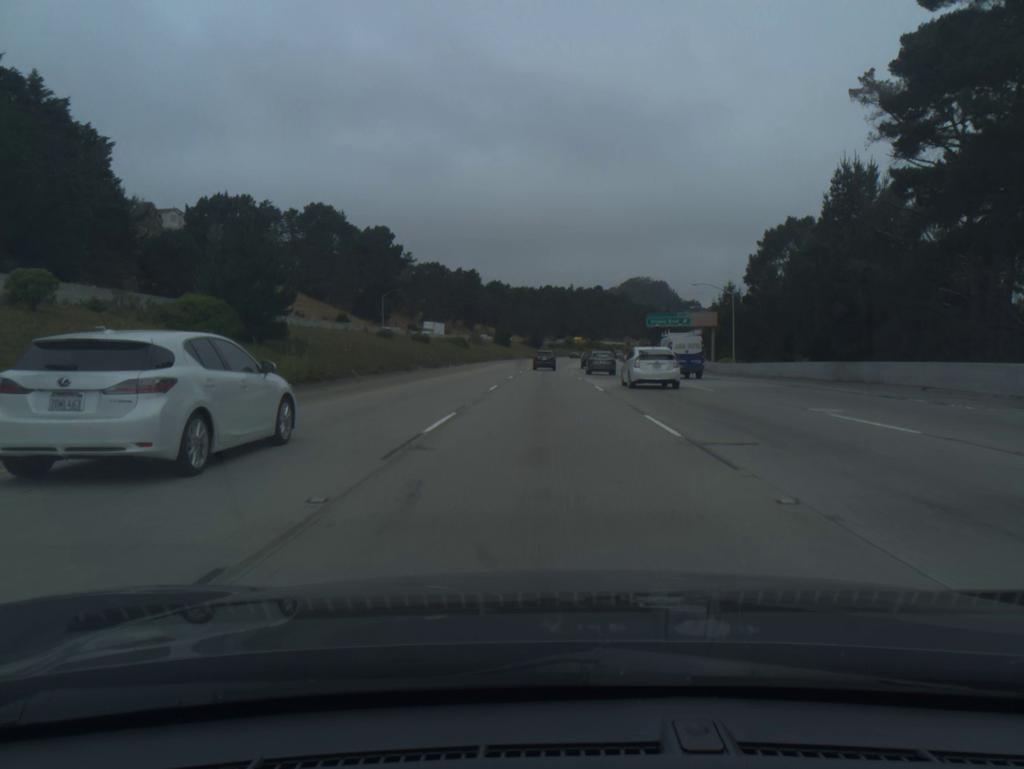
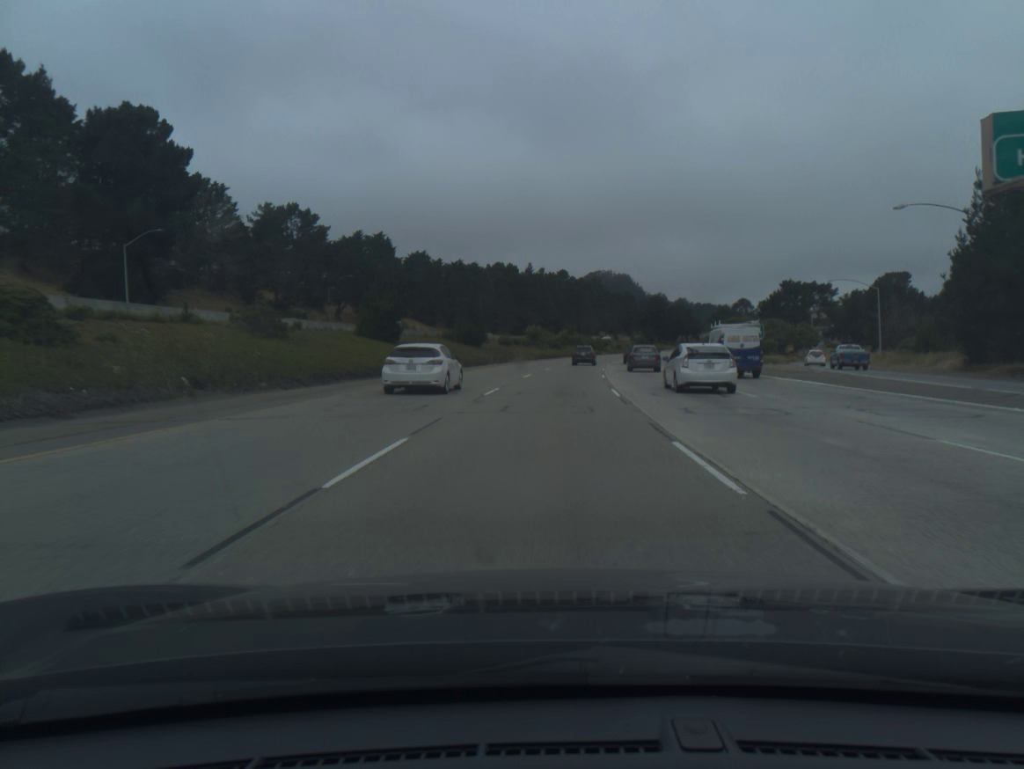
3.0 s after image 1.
(+1.3, +92.2) m; +3°
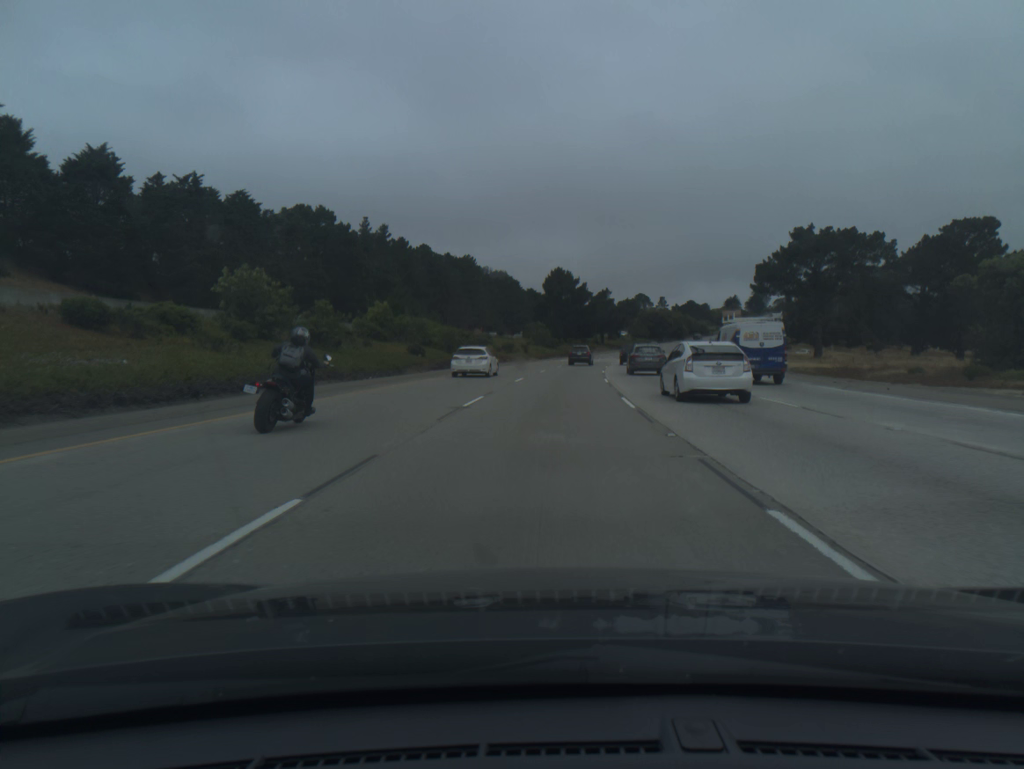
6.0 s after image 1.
(+7.0, +91.9) m; +9°
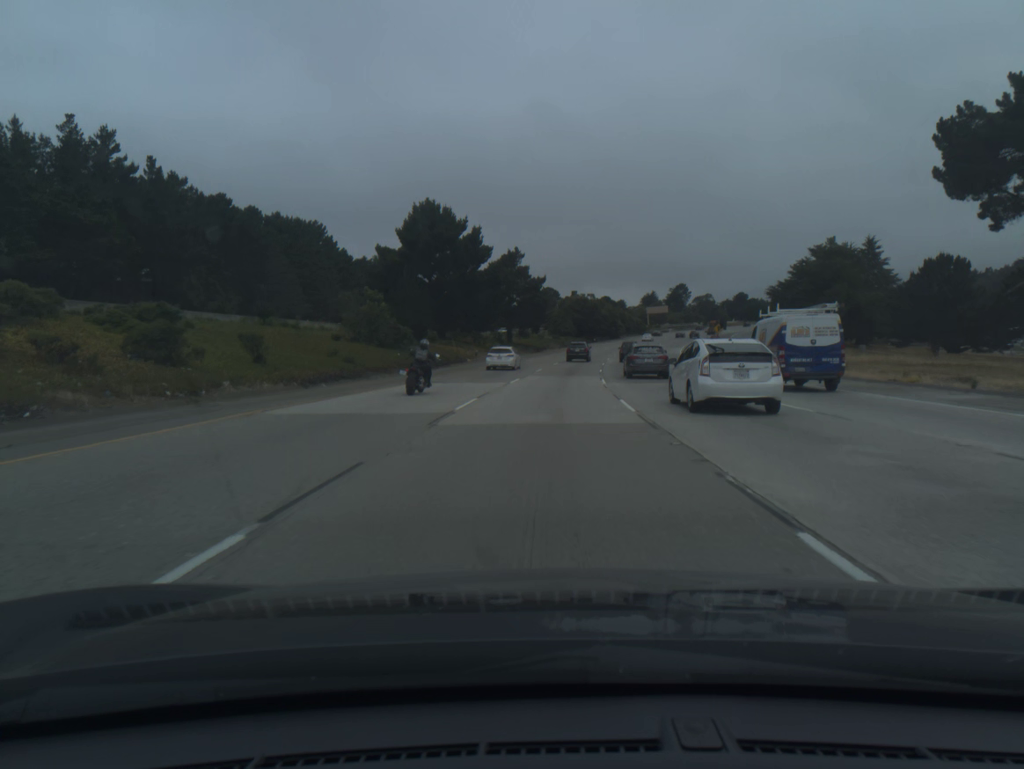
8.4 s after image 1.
(+4.6, +73.5) m; +7°
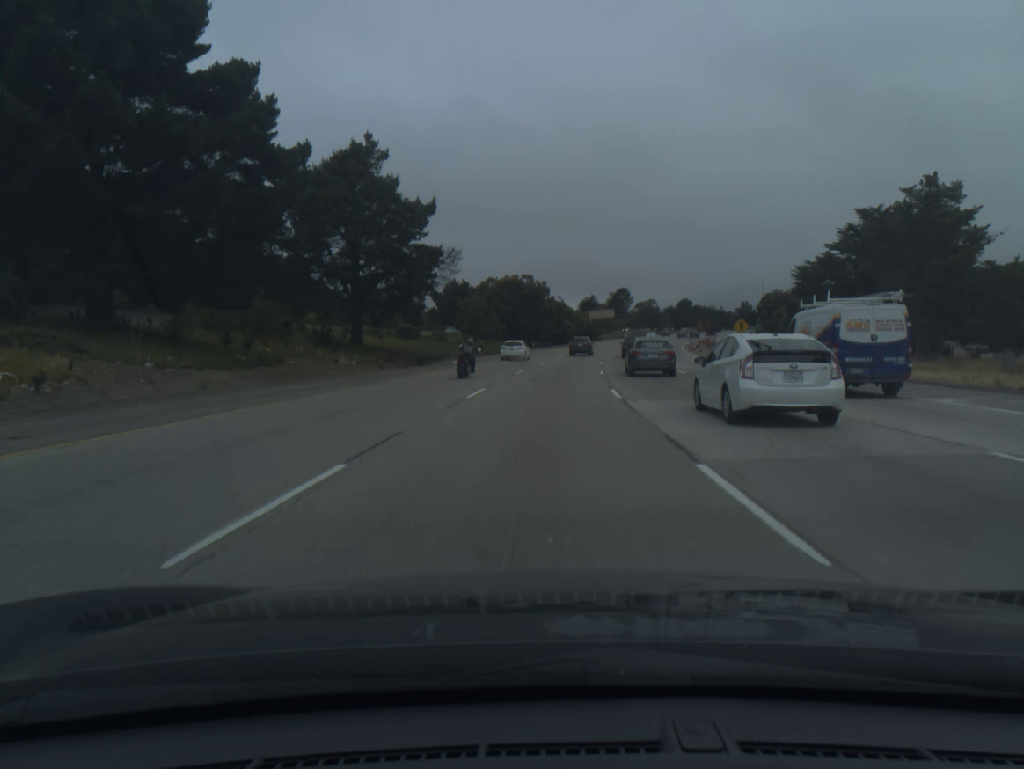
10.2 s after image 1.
(+2.5, +55.2) m; +5°
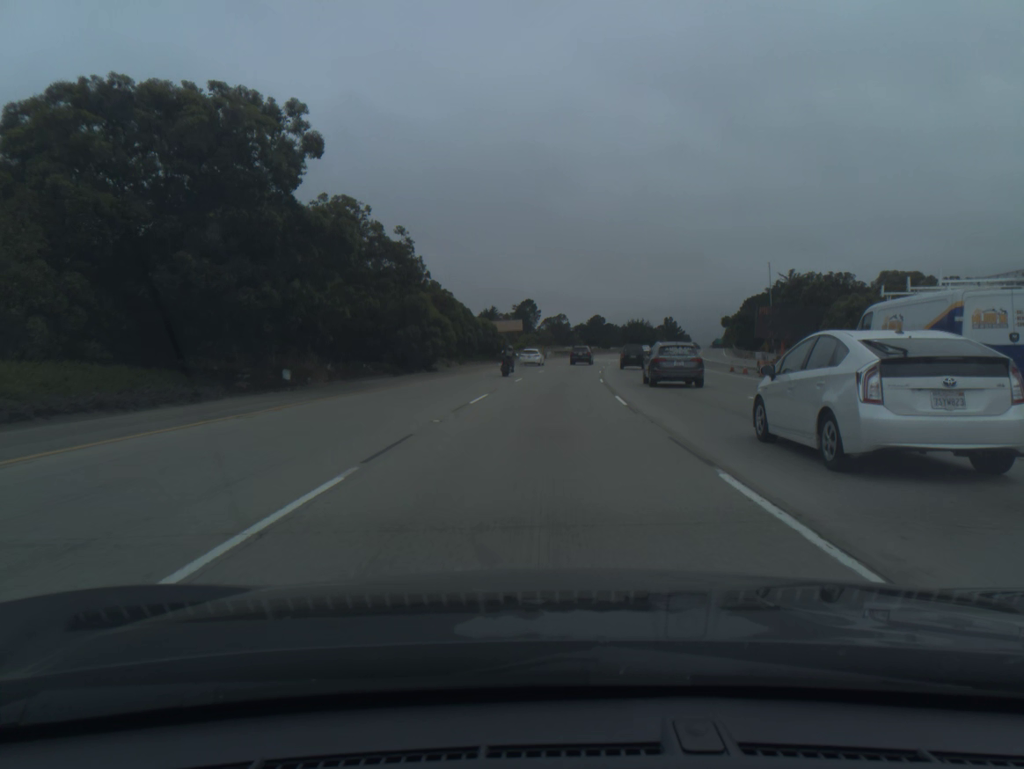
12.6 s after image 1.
(+4.3, +73.4) m; +7°
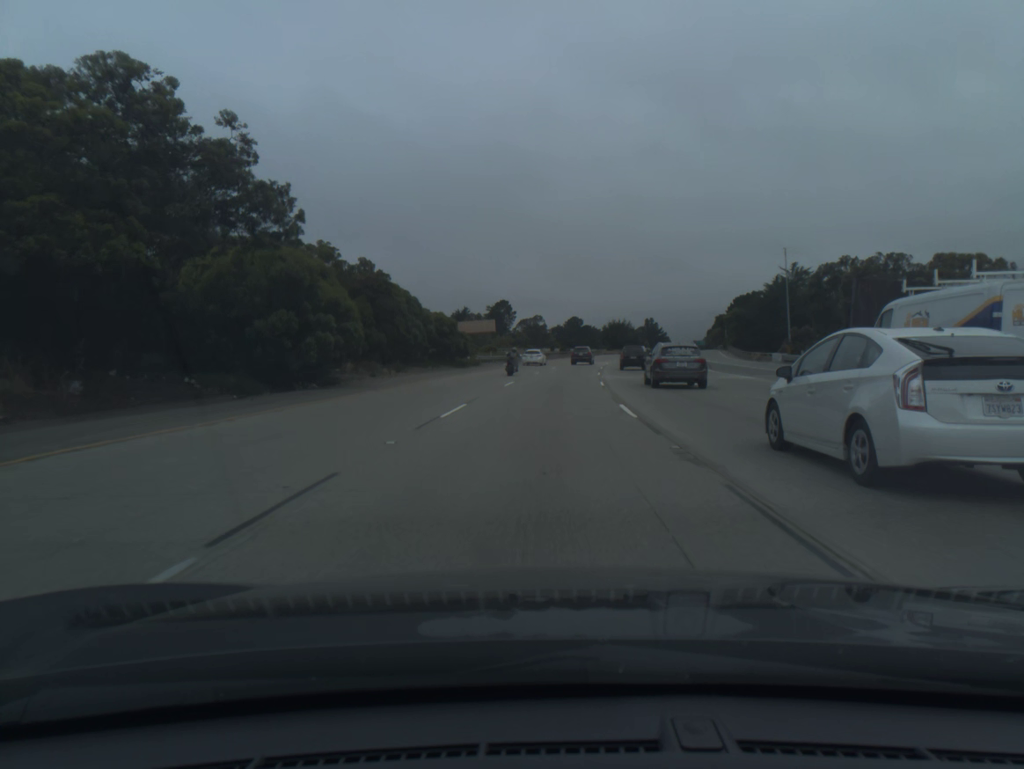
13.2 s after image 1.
(+0.3, +18.3) m; +2°
